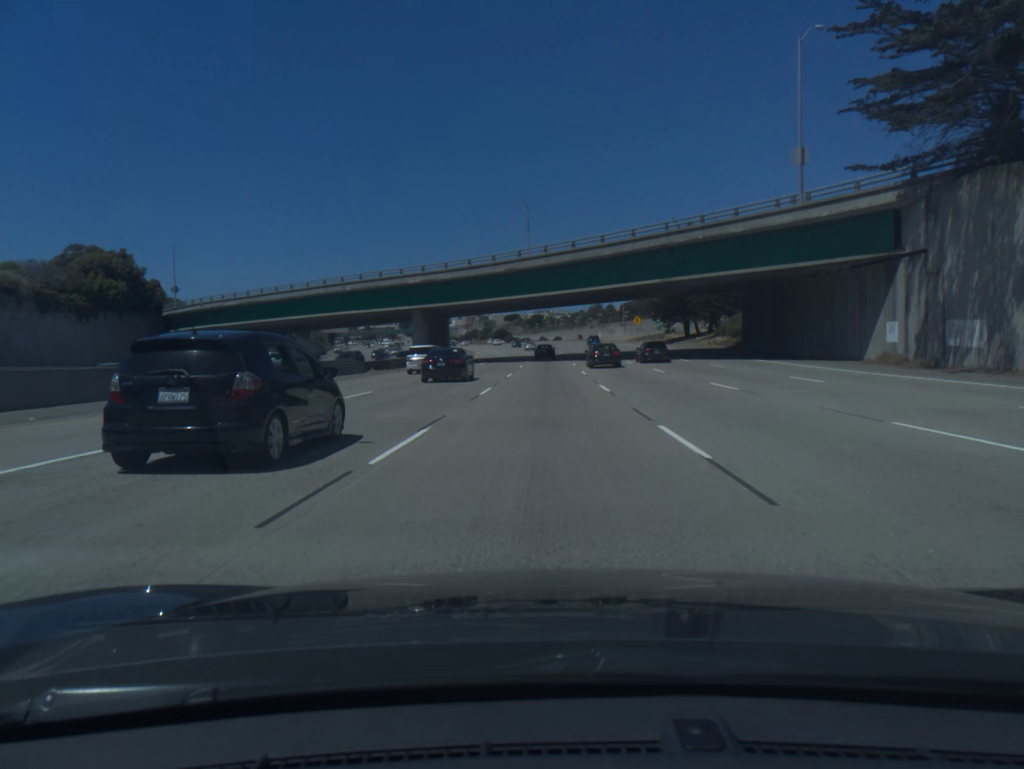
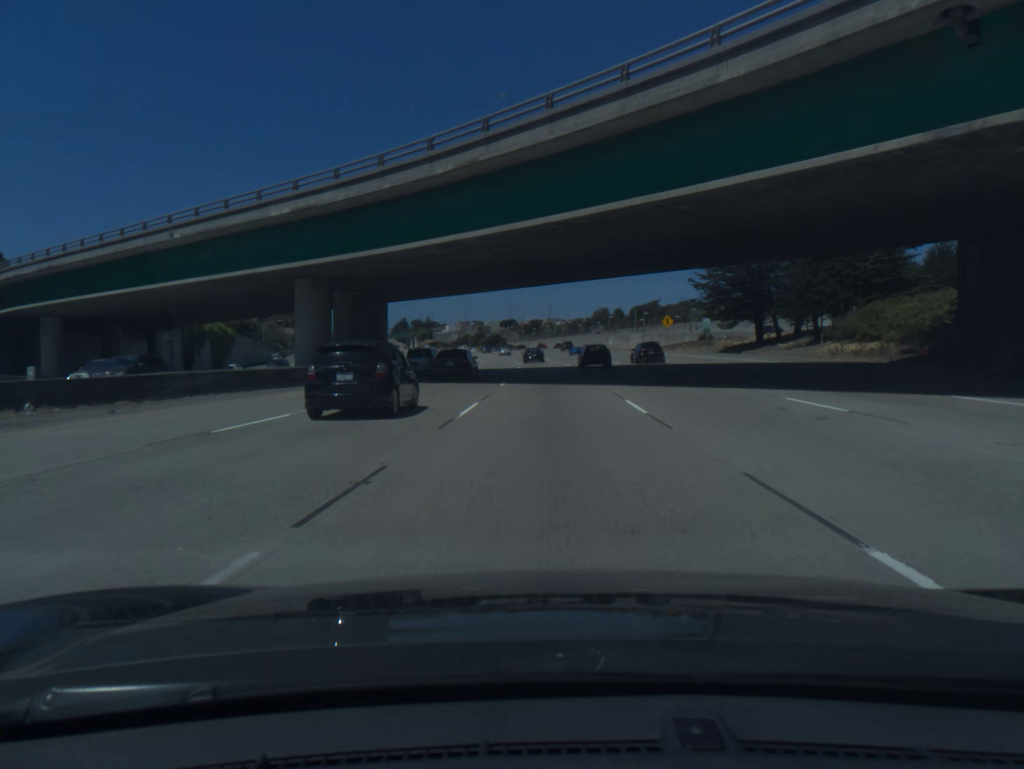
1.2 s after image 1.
(0.0, +36.5) m; 0°
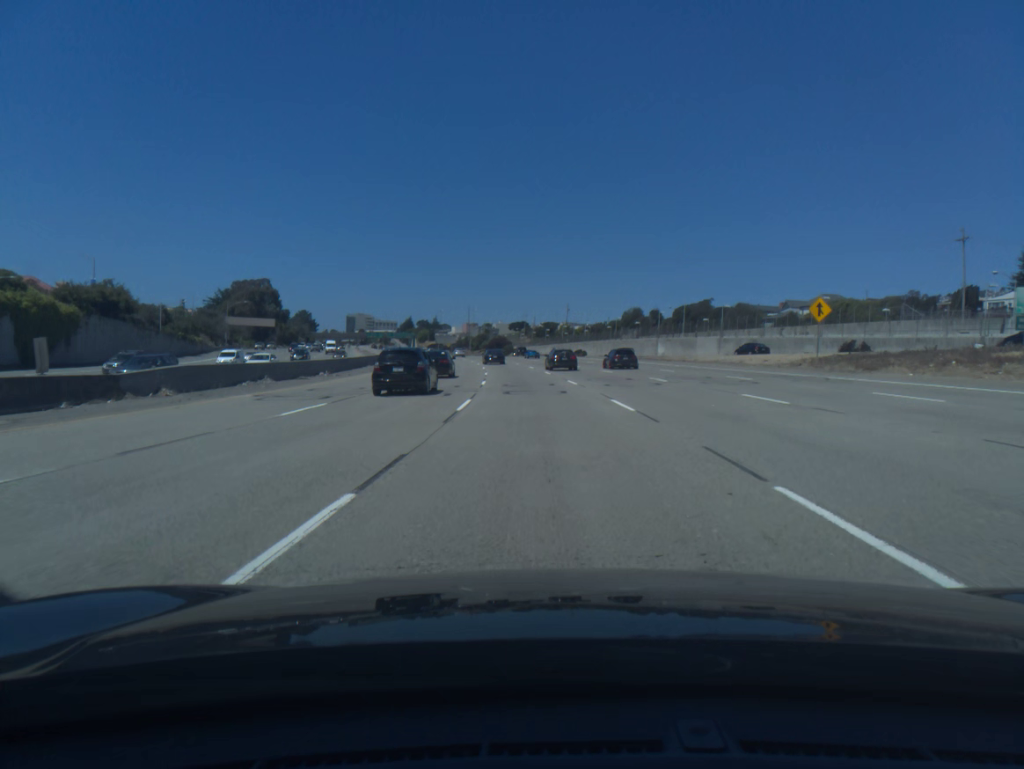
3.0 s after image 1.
(-0.1, +54.4) m; -1°
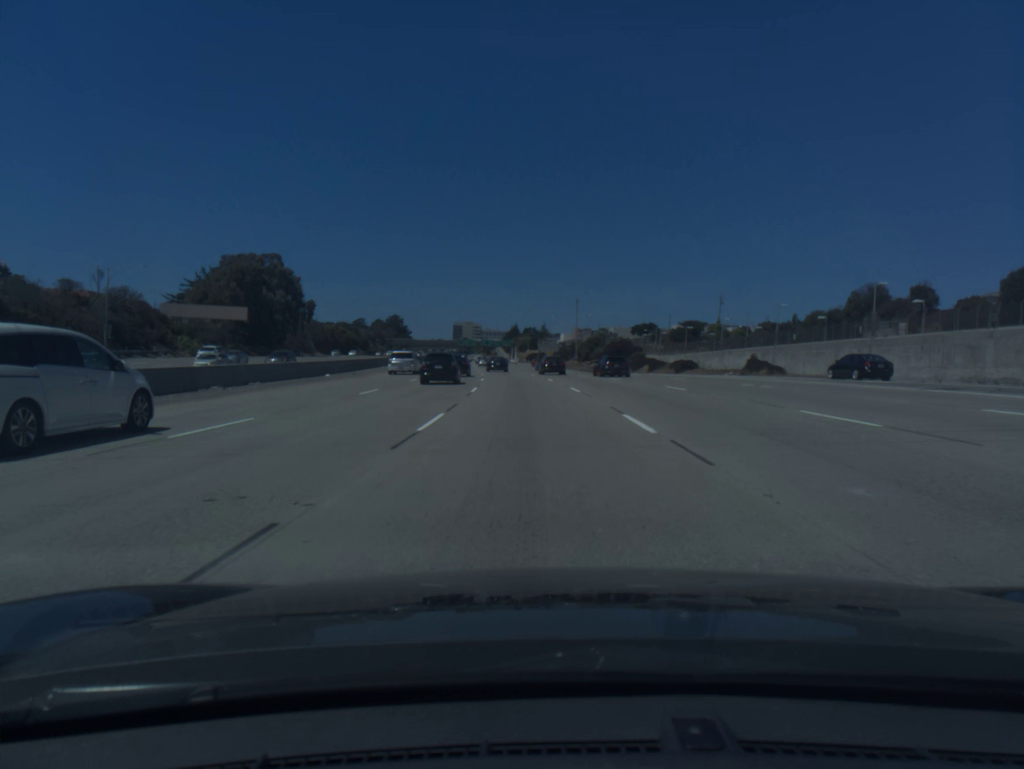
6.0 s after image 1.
(-6.1, +89.9) m; -8°
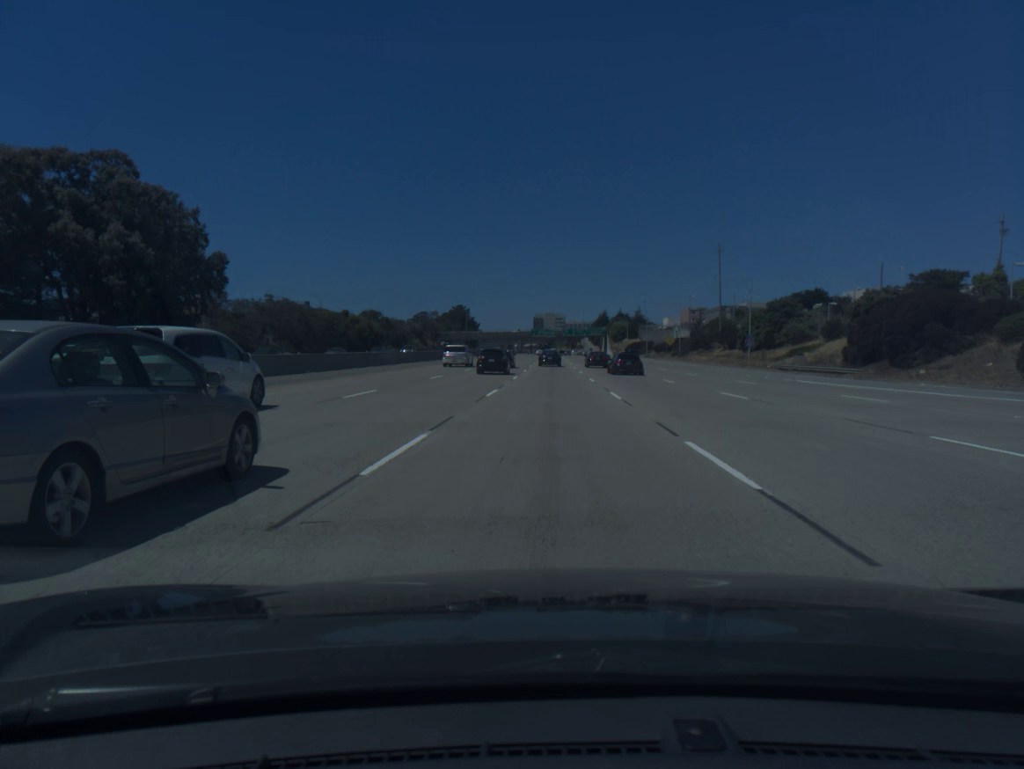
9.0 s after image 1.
(-5.9, +90.4) m; -6°
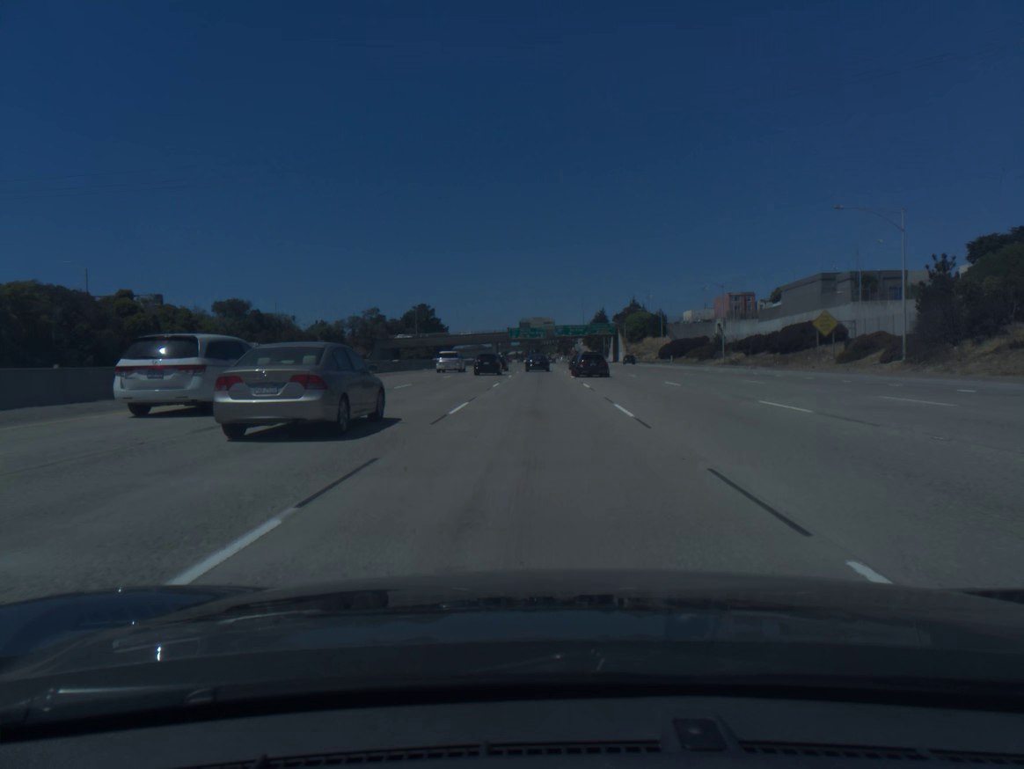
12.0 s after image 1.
(+0.9, +91.3) m; +1°
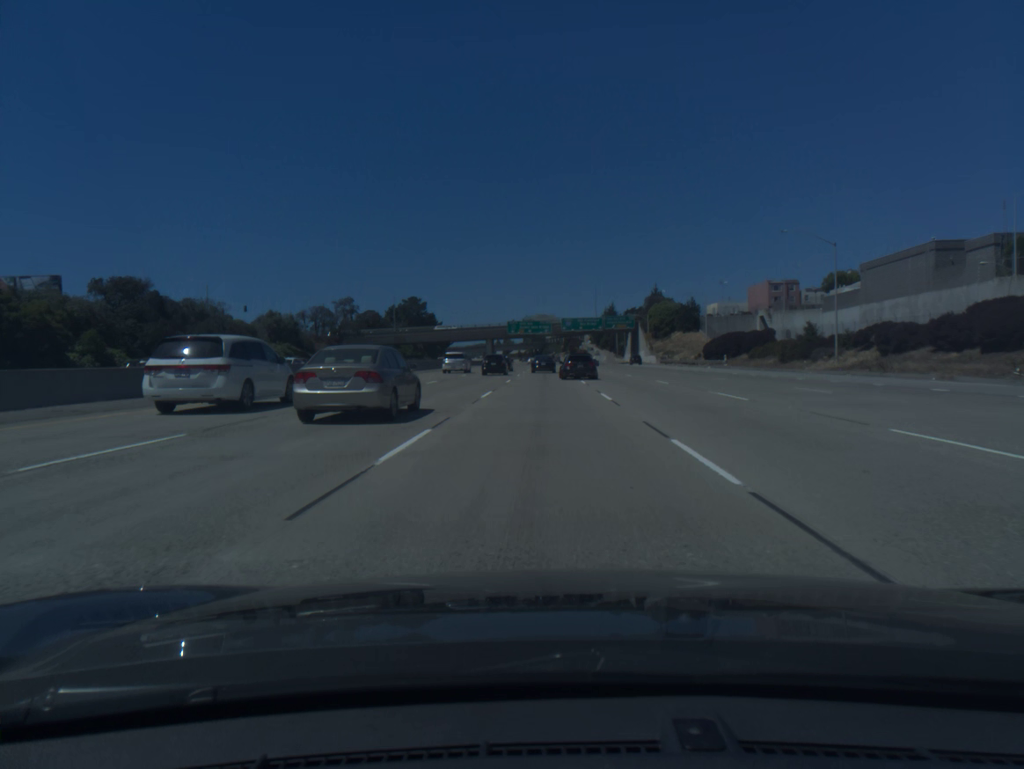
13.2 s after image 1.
(-0.1, +36.3) m; 0°
